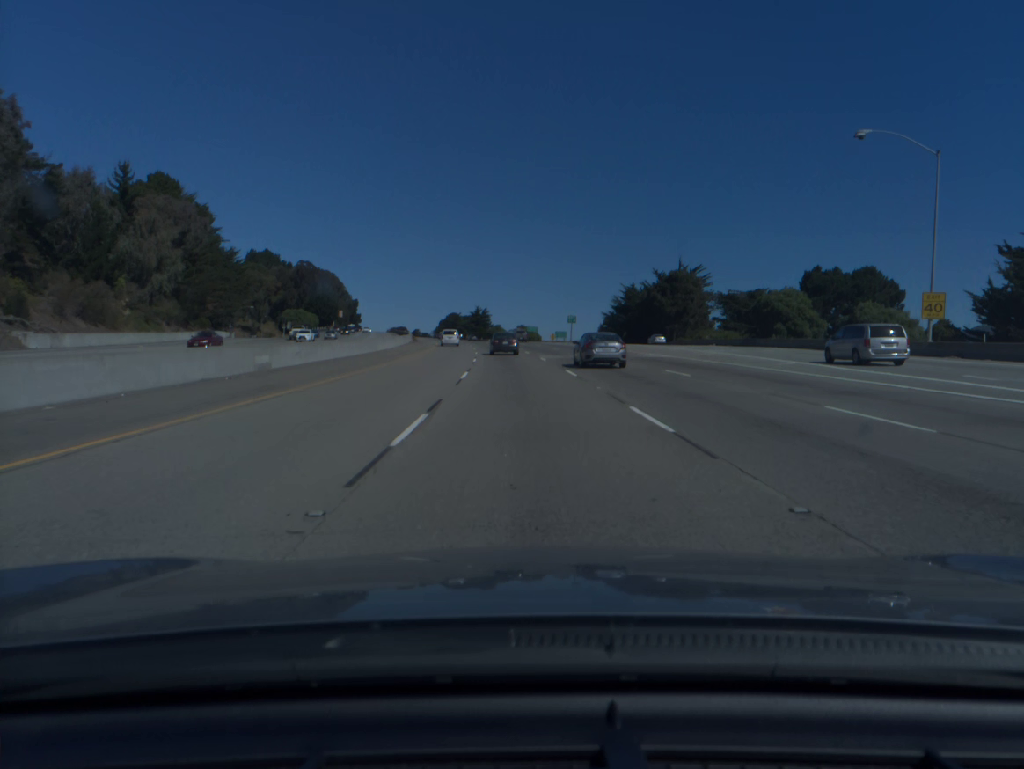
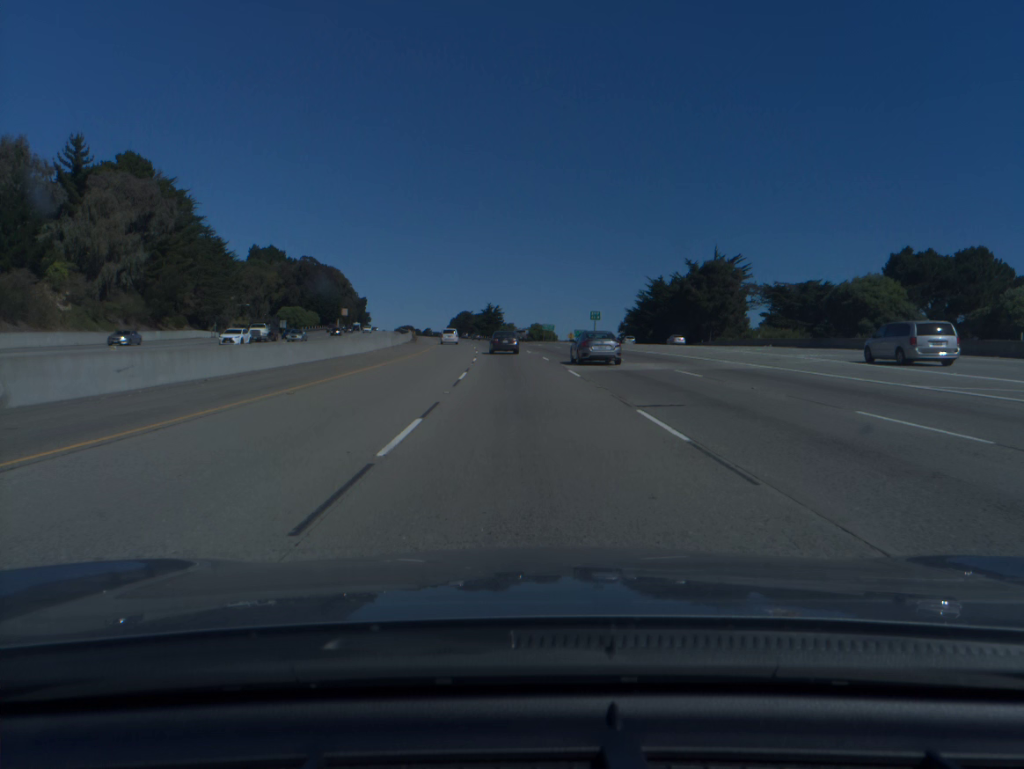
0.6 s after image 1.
(-0.1, +15.7) m; -1°
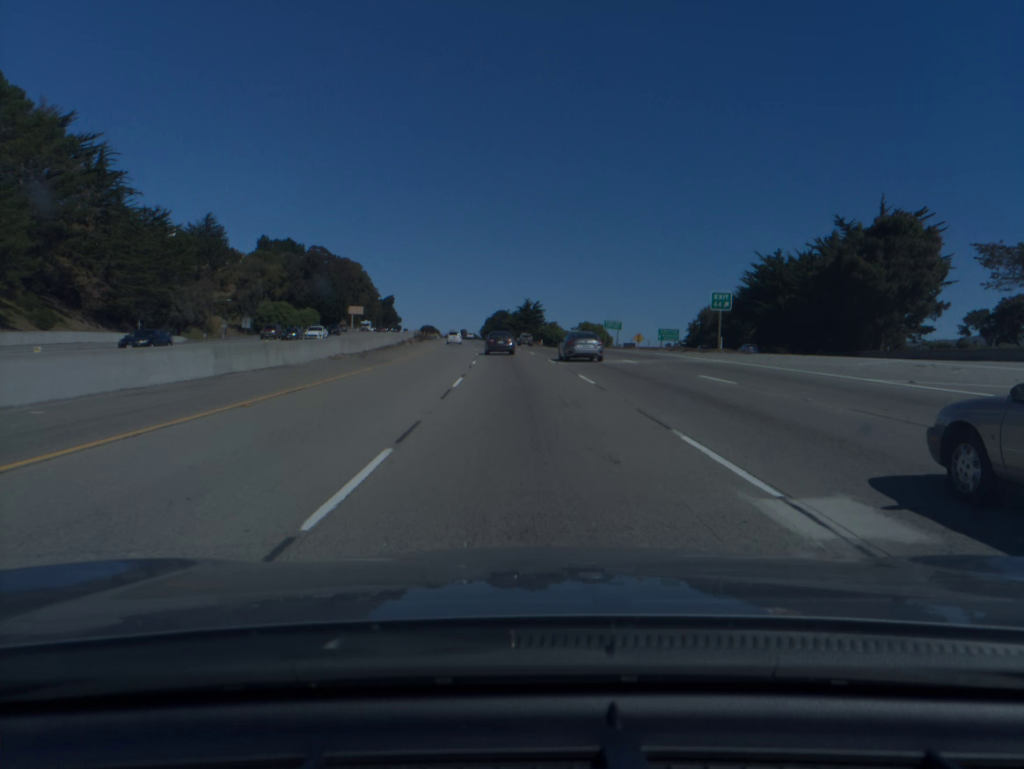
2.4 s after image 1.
(-1.3, +46.9) m; -3°
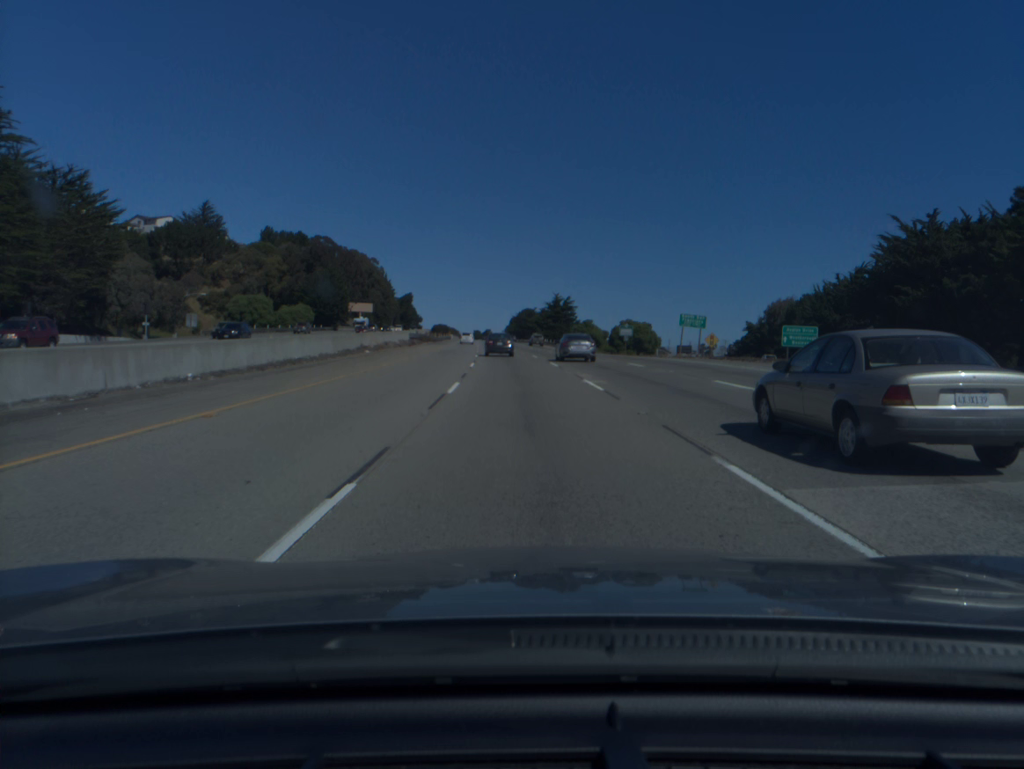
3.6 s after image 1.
(-0.5, +31.3) m; -2°
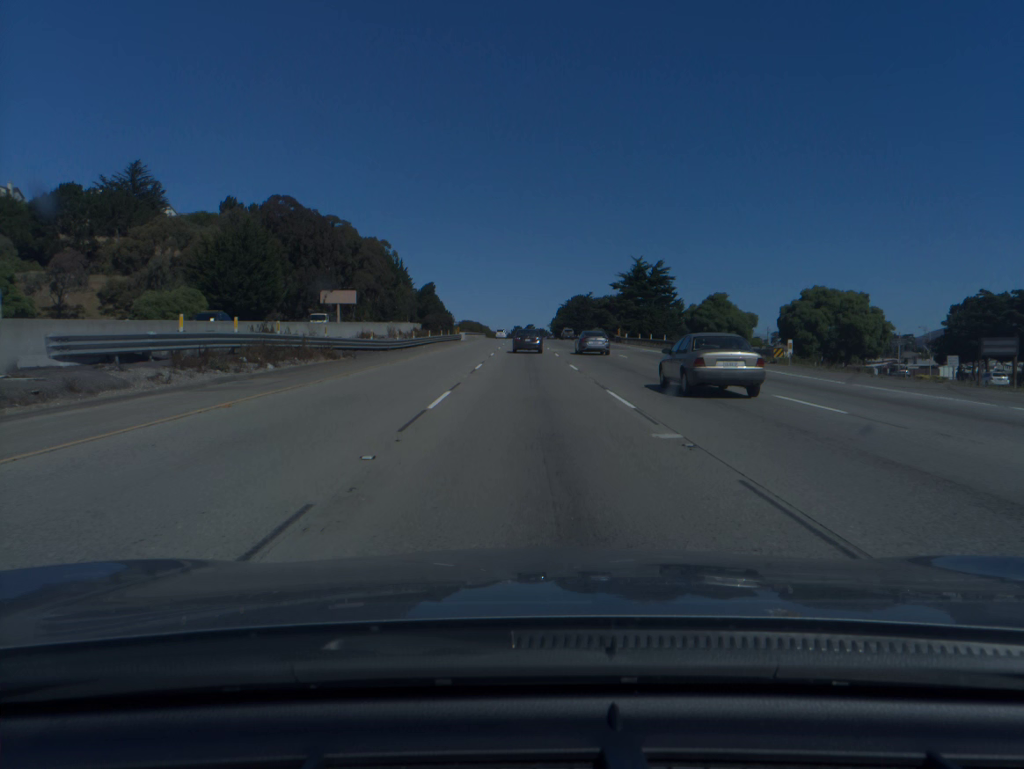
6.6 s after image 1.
(-2.7, +77.4) m; -3°
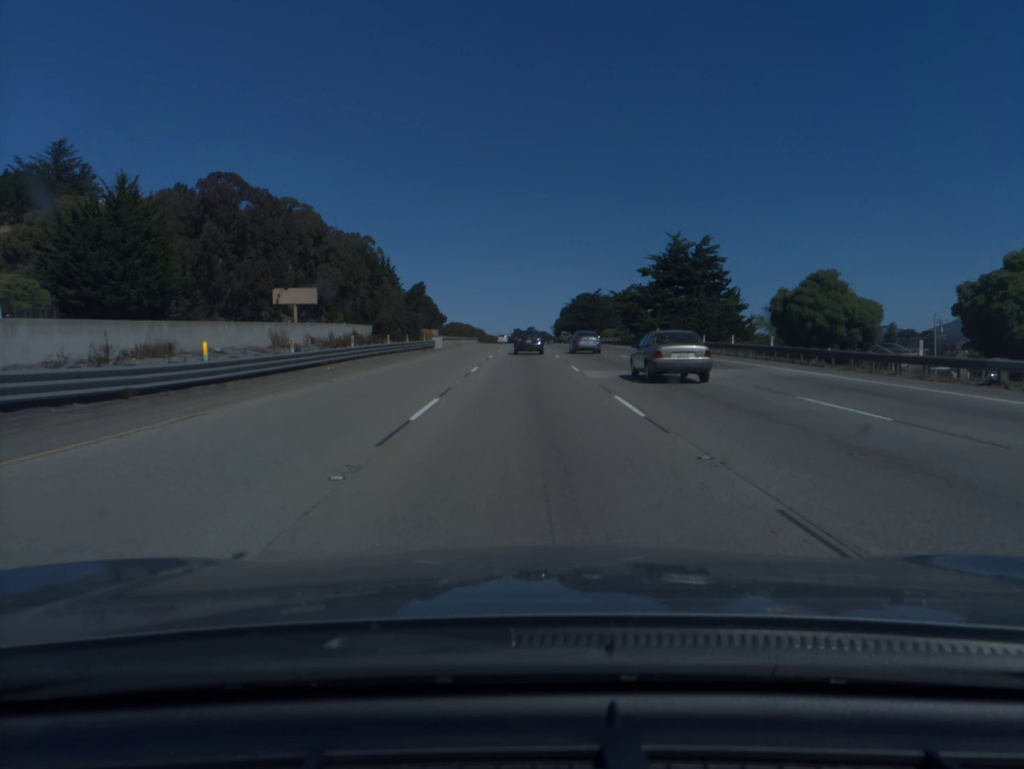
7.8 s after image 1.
(0.0, +30.8) m; 0°
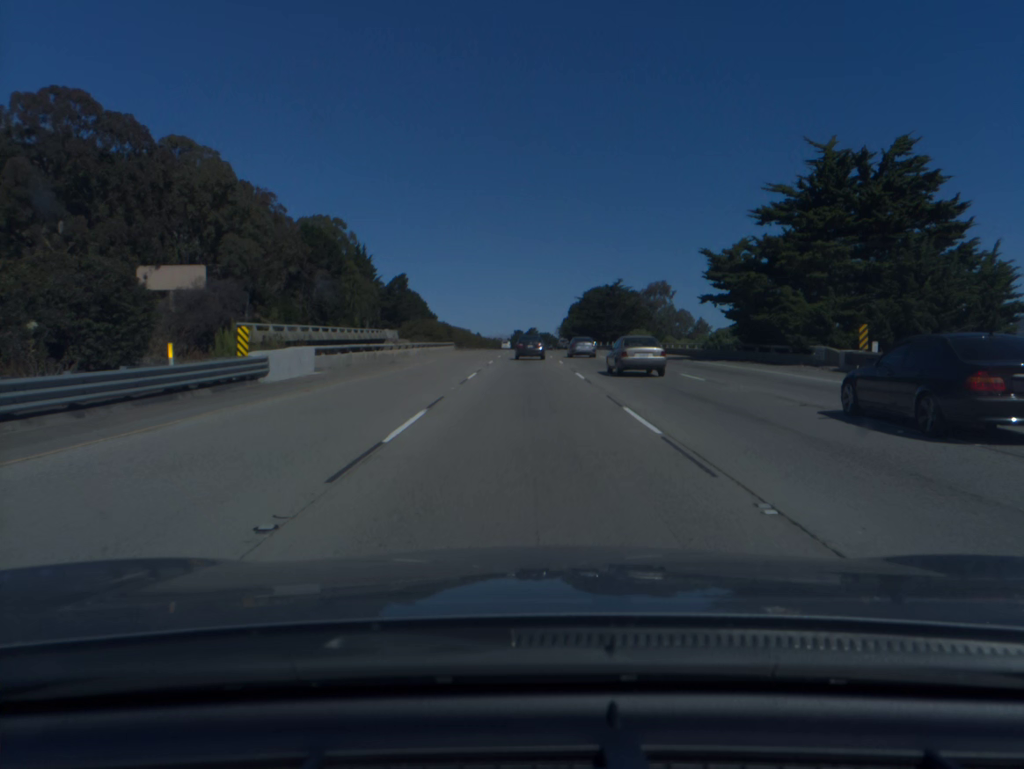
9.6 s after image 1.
(0.0, +45.9) m; 0°
